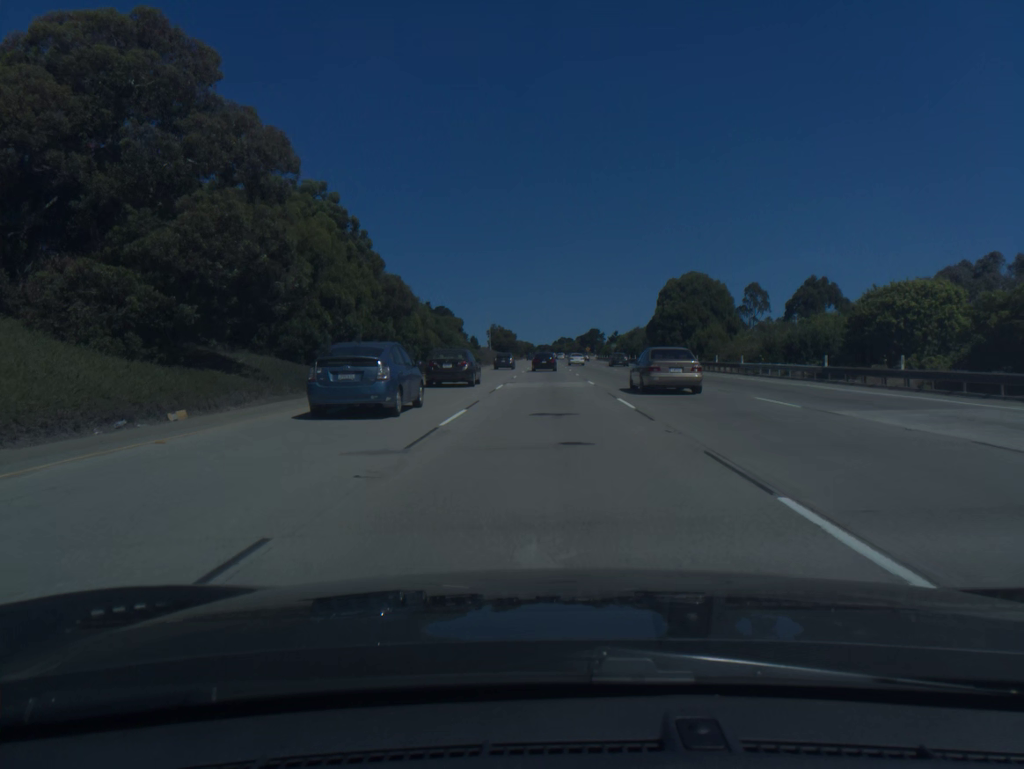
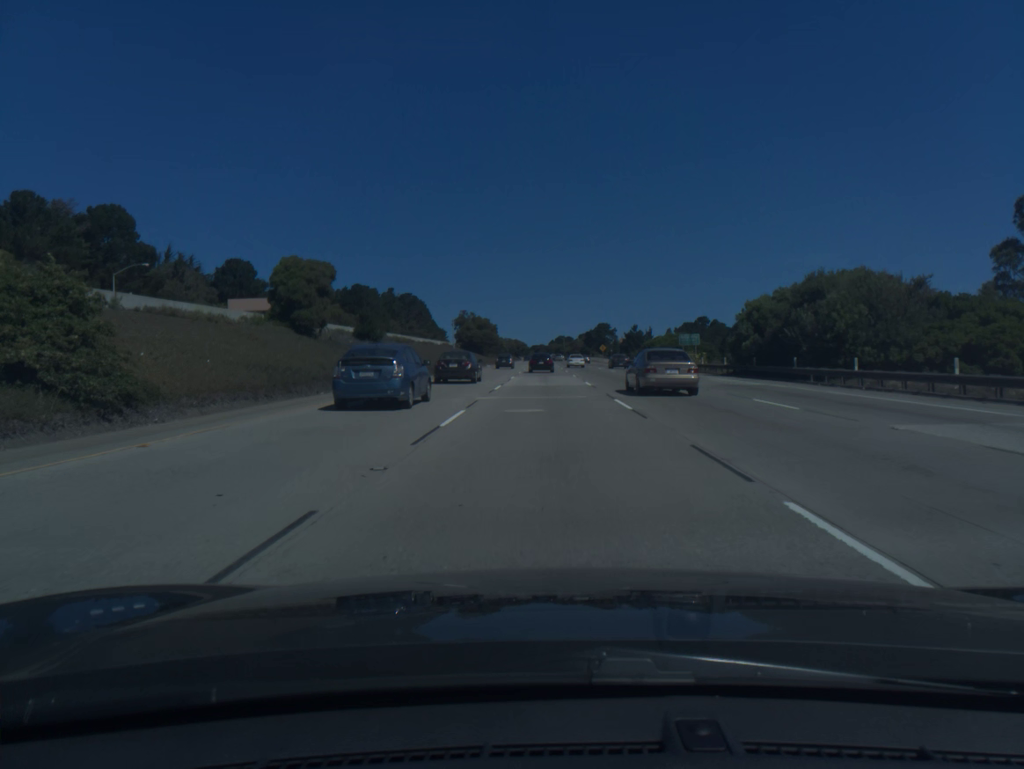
(+0.1, +87.8) m; 0°
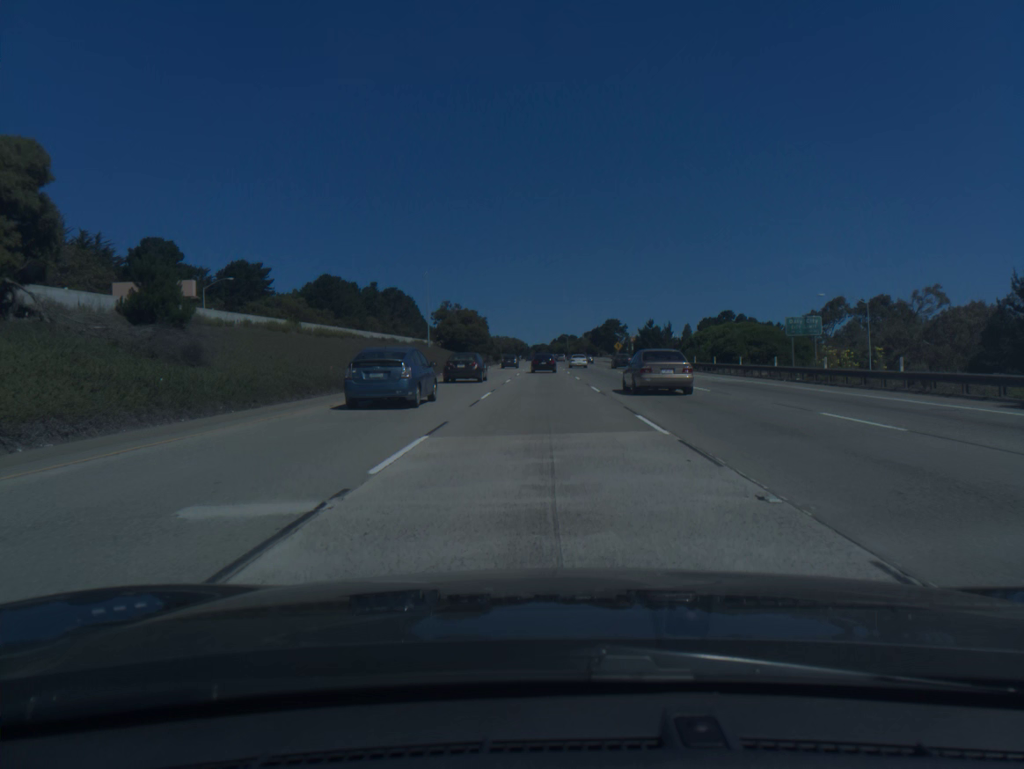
(0.0, +34.4) m; 0°
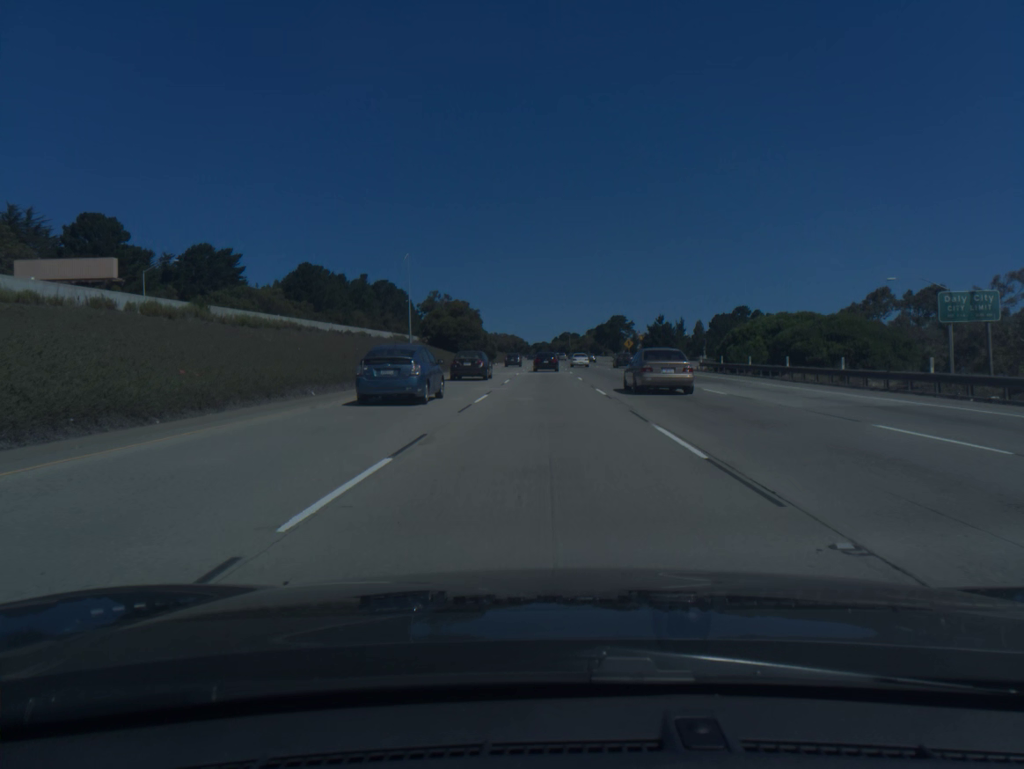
(0.0, +17.2) m; 0°
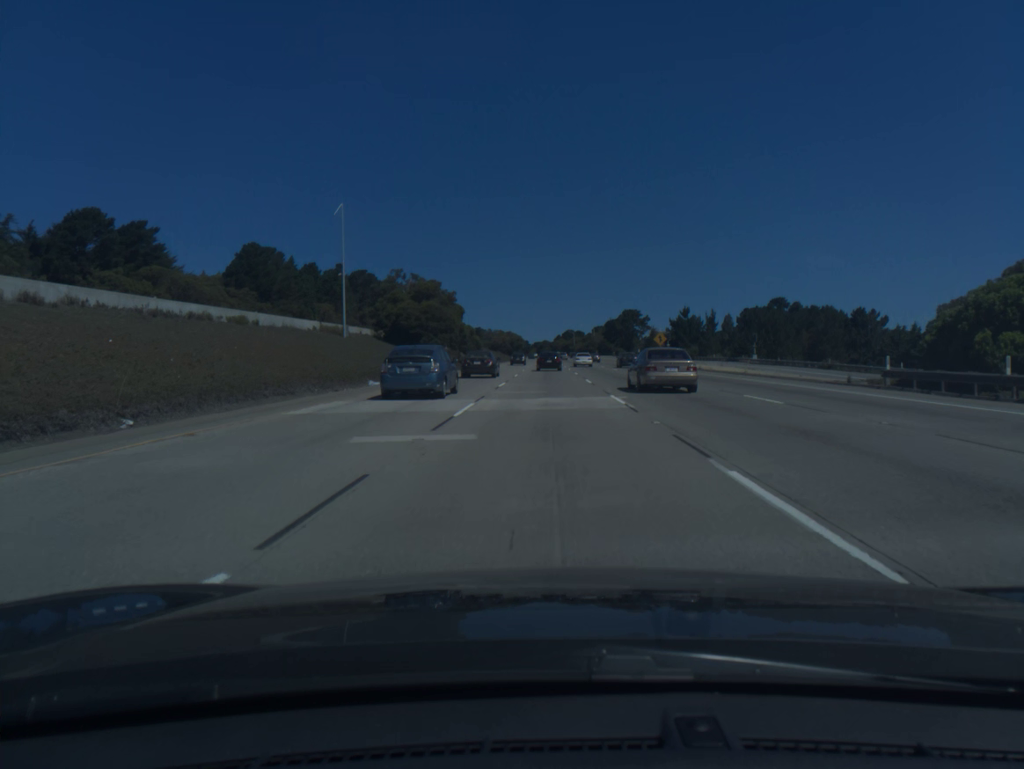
(0.0, +34.4) m; 0°
